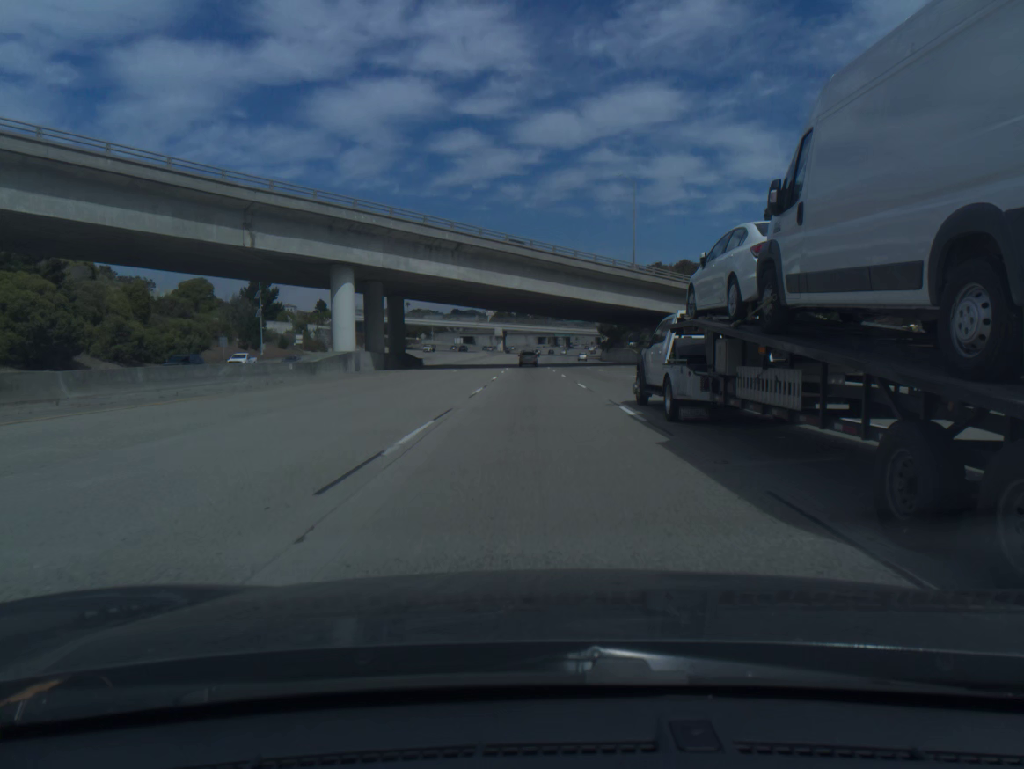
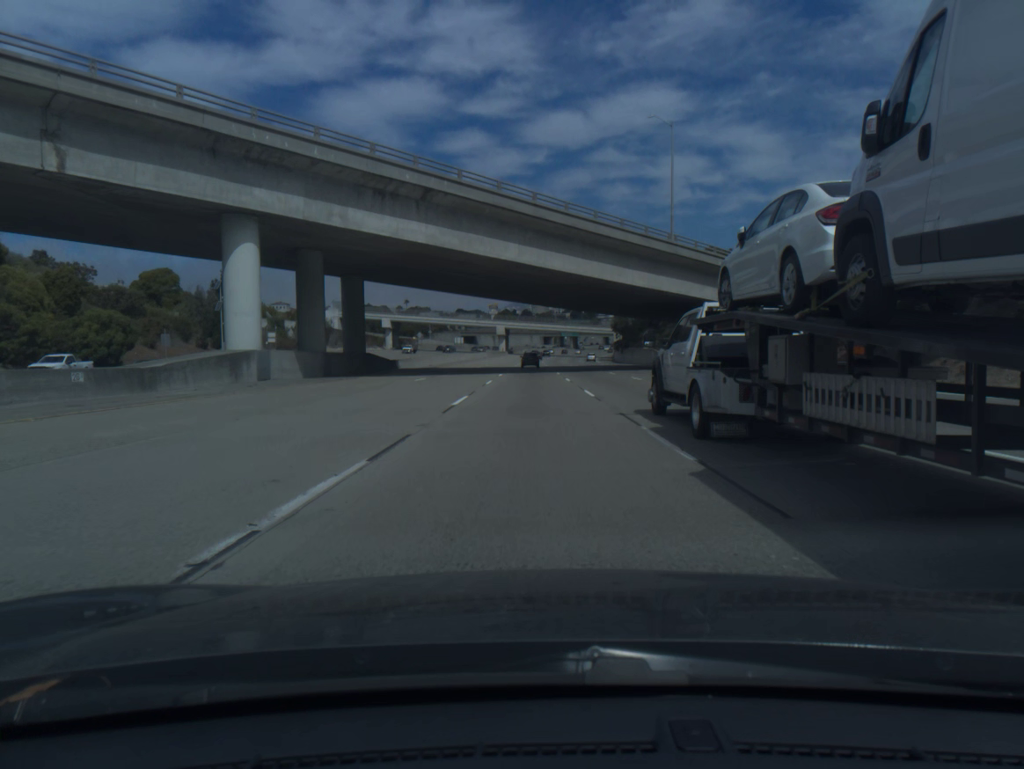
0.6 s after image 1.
(-0.1, +19.2) m; 0°
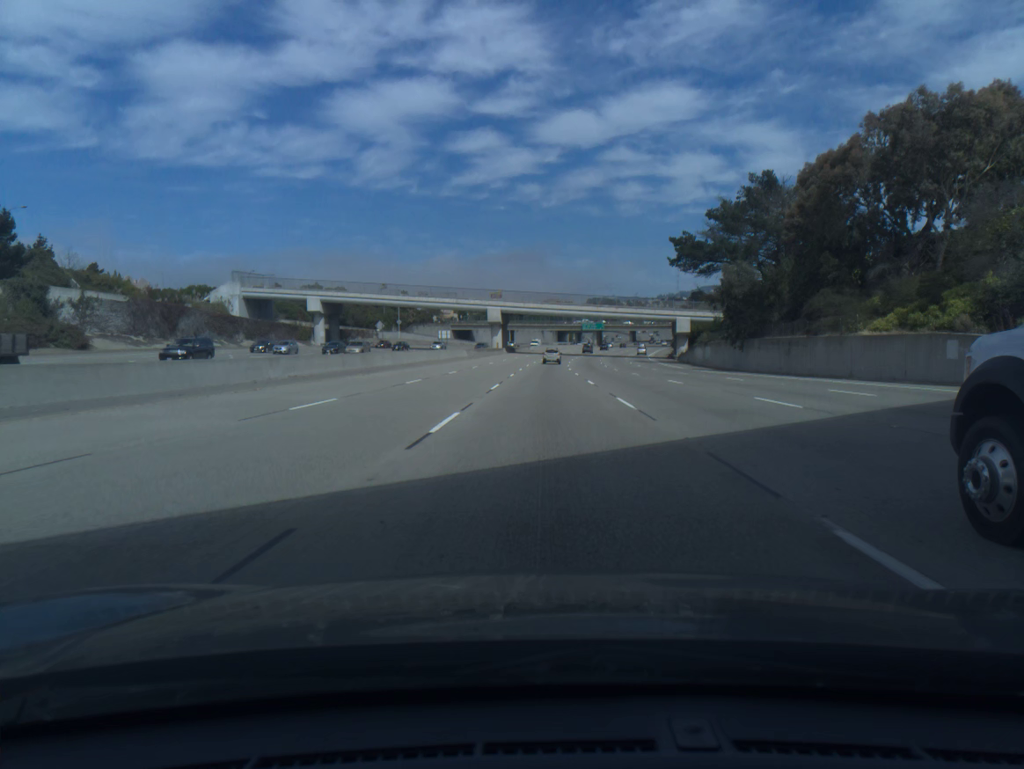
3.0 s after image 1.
(-1.1, +77.2) m; -1°
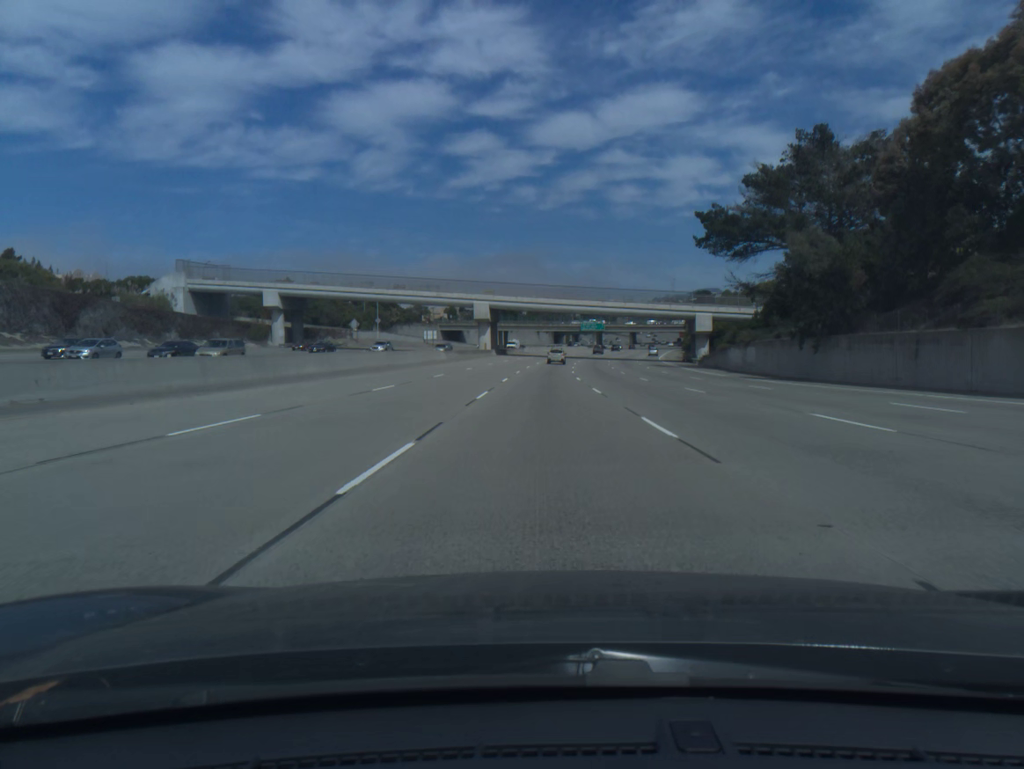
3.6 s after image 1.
(0.0, +19.4) m; 0°
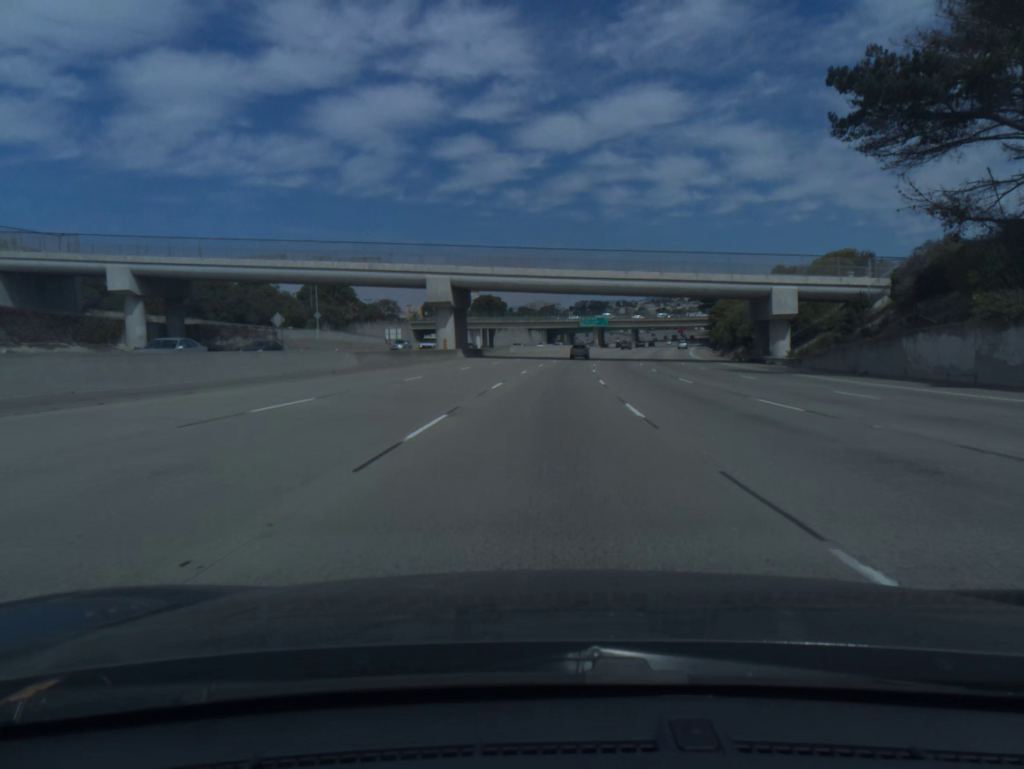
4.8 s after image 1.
(+0.2, +39.1) m; +1°
